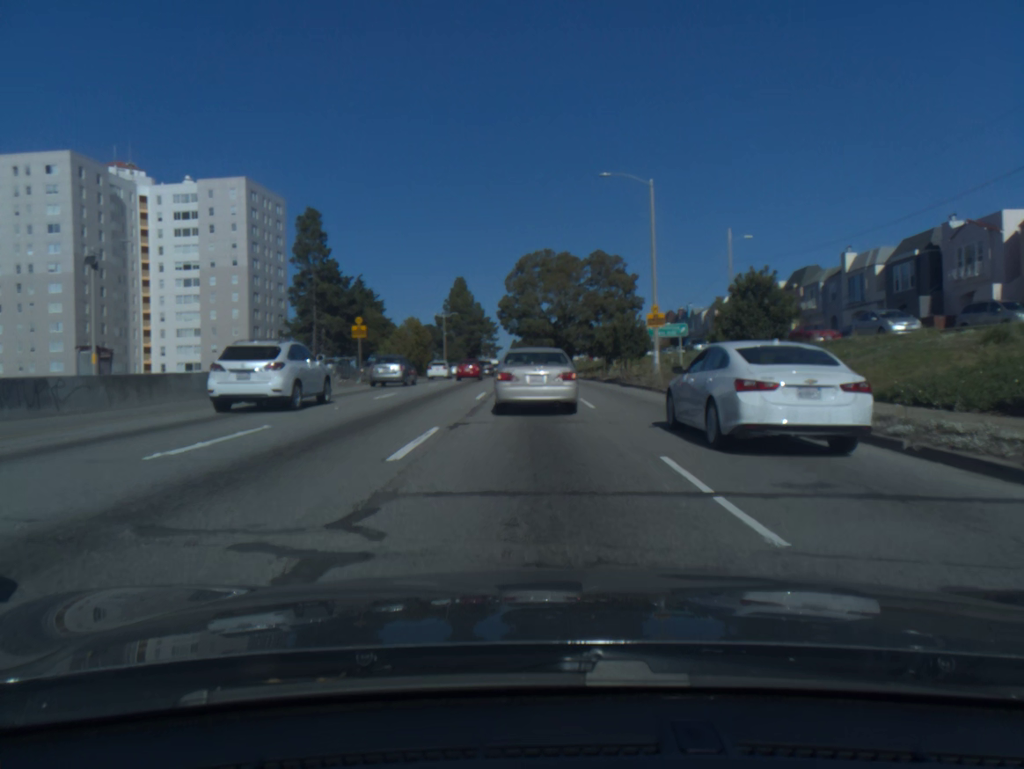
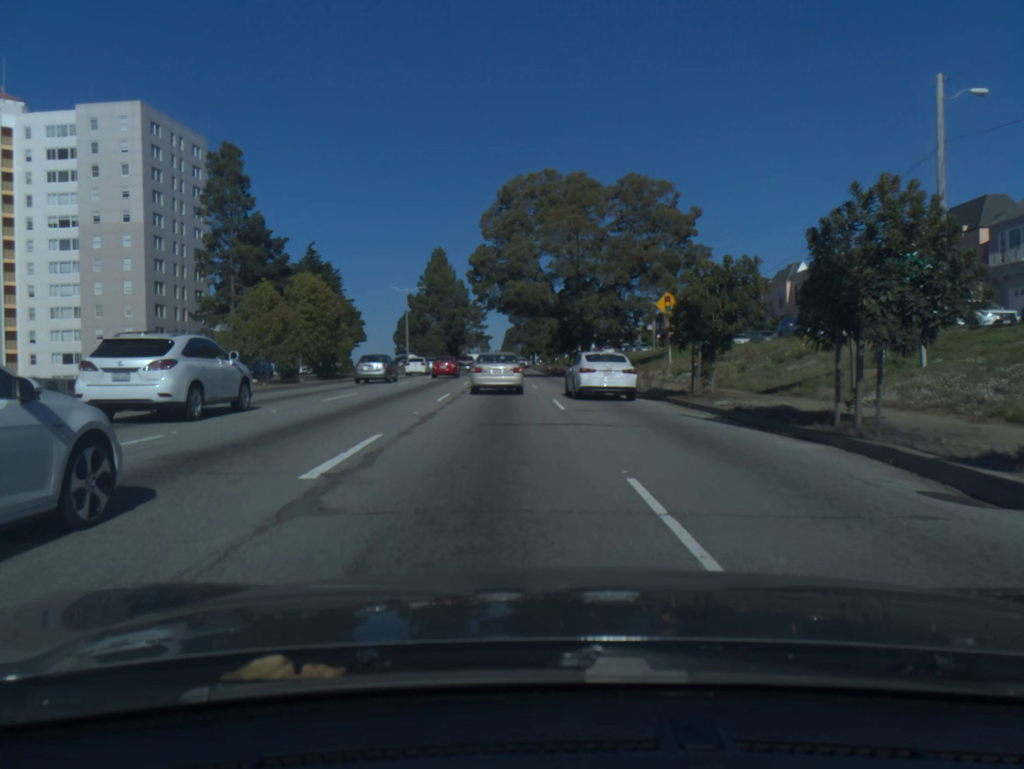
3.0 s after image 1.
(-0.1, +30.7) m; 0°
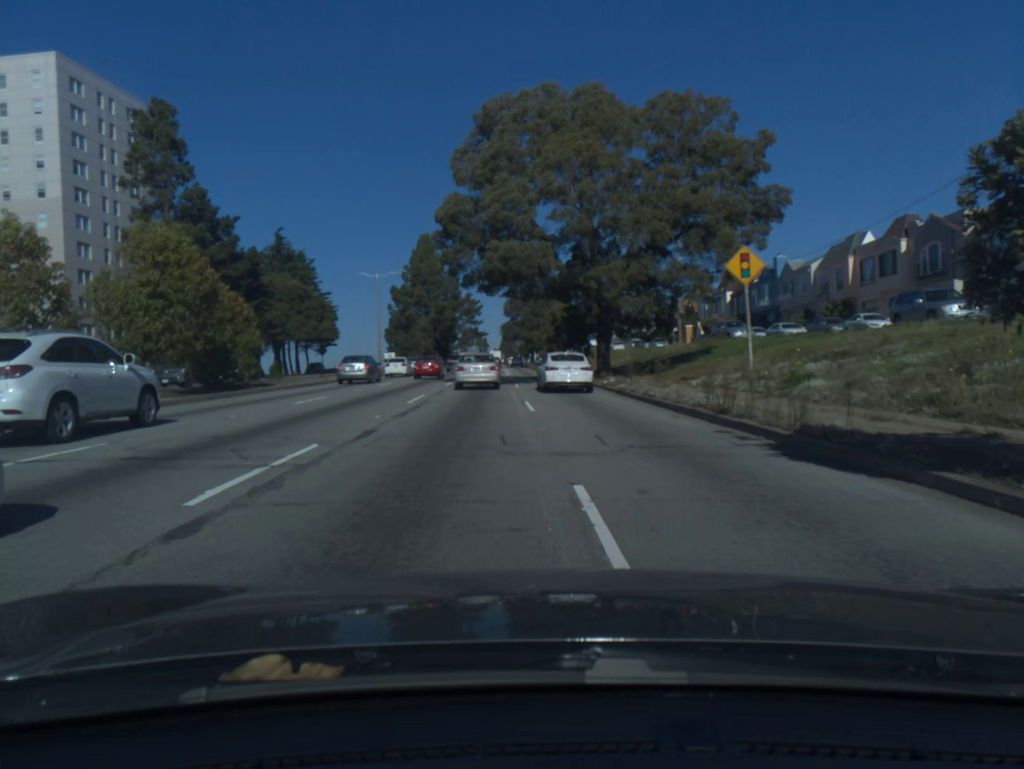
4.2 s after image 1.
(+0.1, +15.3) m; 0°
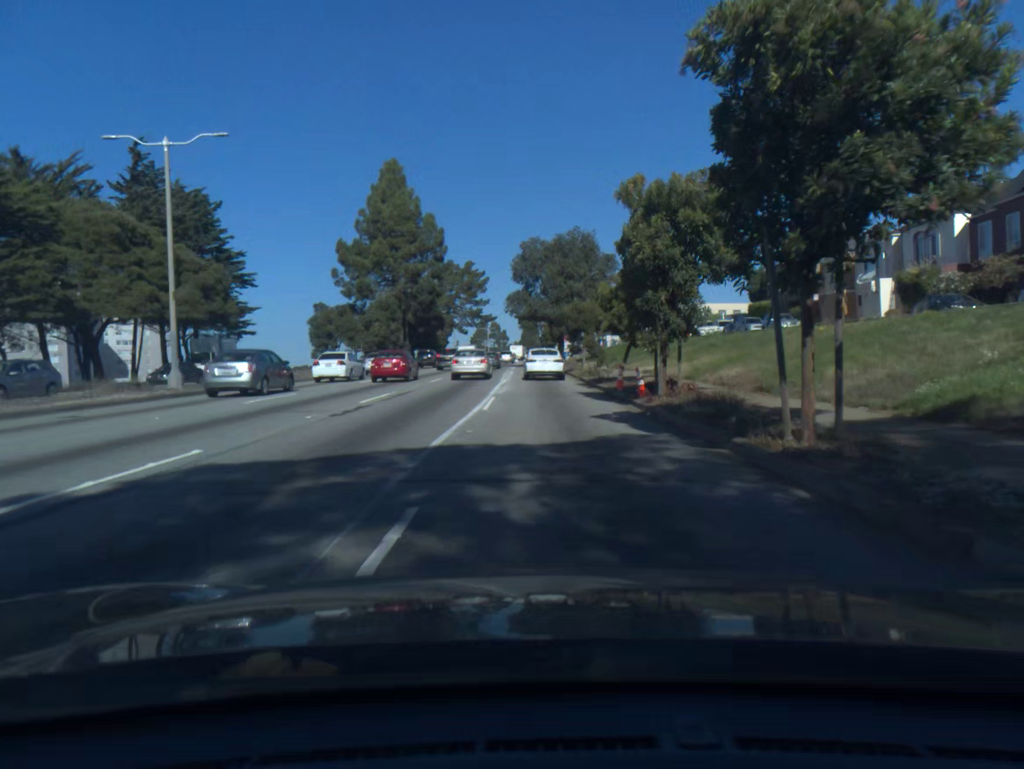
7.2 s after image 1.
(-0.9, +45.2) m; -2°
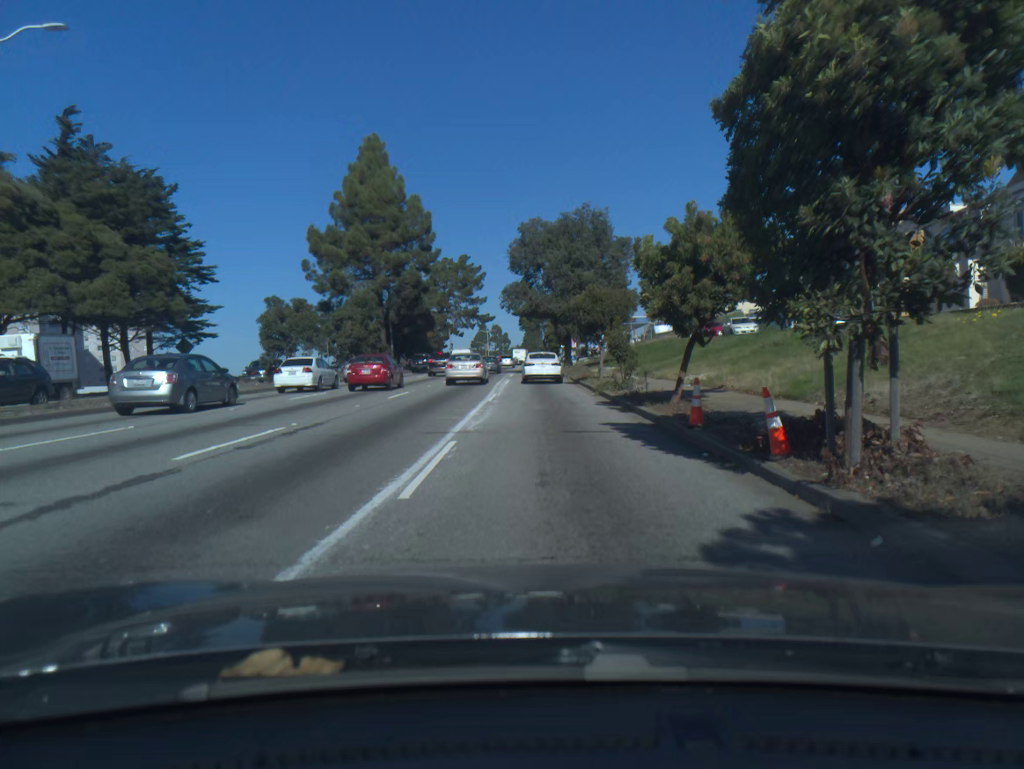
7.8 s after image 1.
(-0.1, +10.0) m; -1°
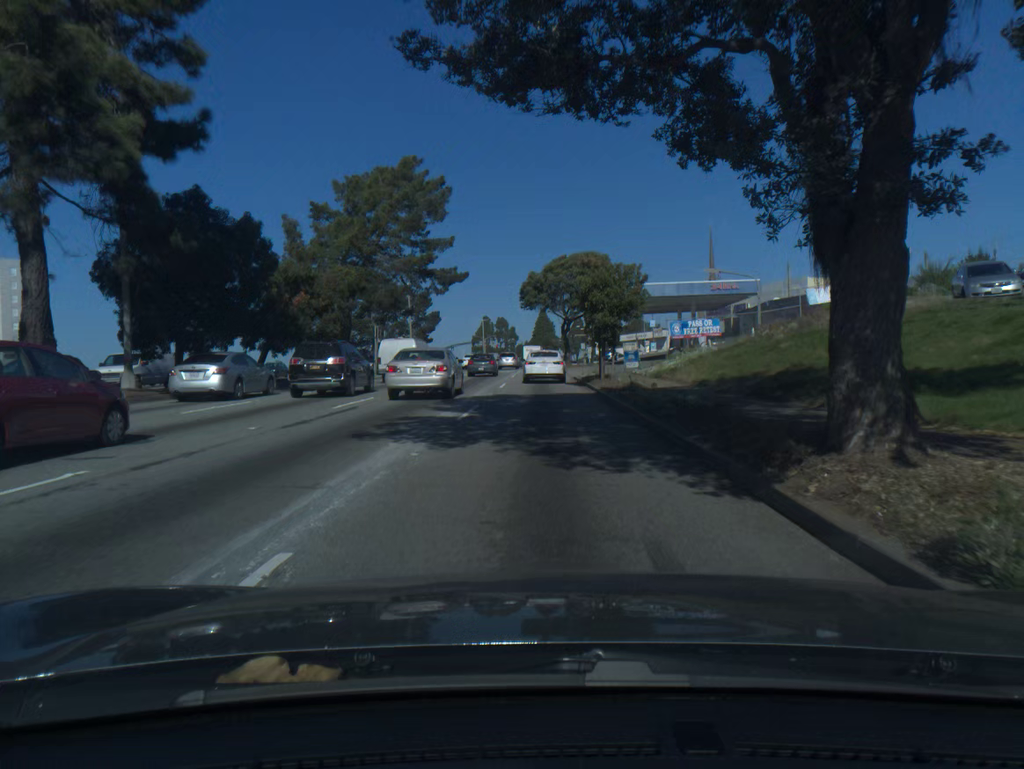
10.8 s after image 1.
(-0.5, +51.1) m; -1°
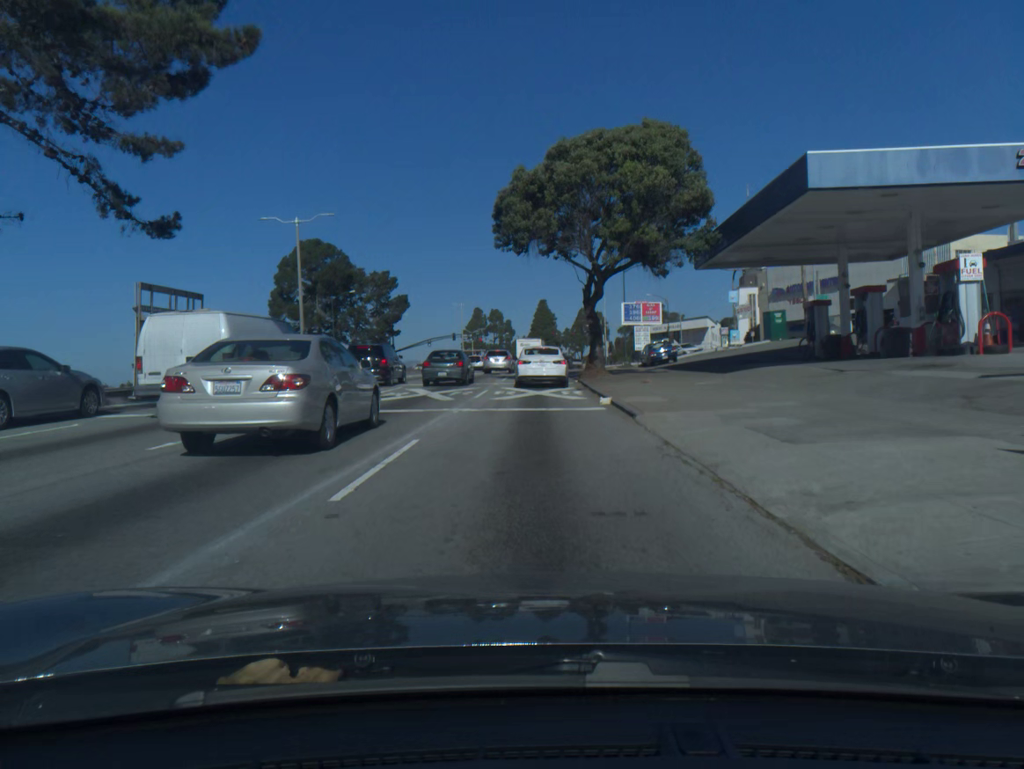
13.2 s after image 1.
(0.0, +37.9) m; 0°
